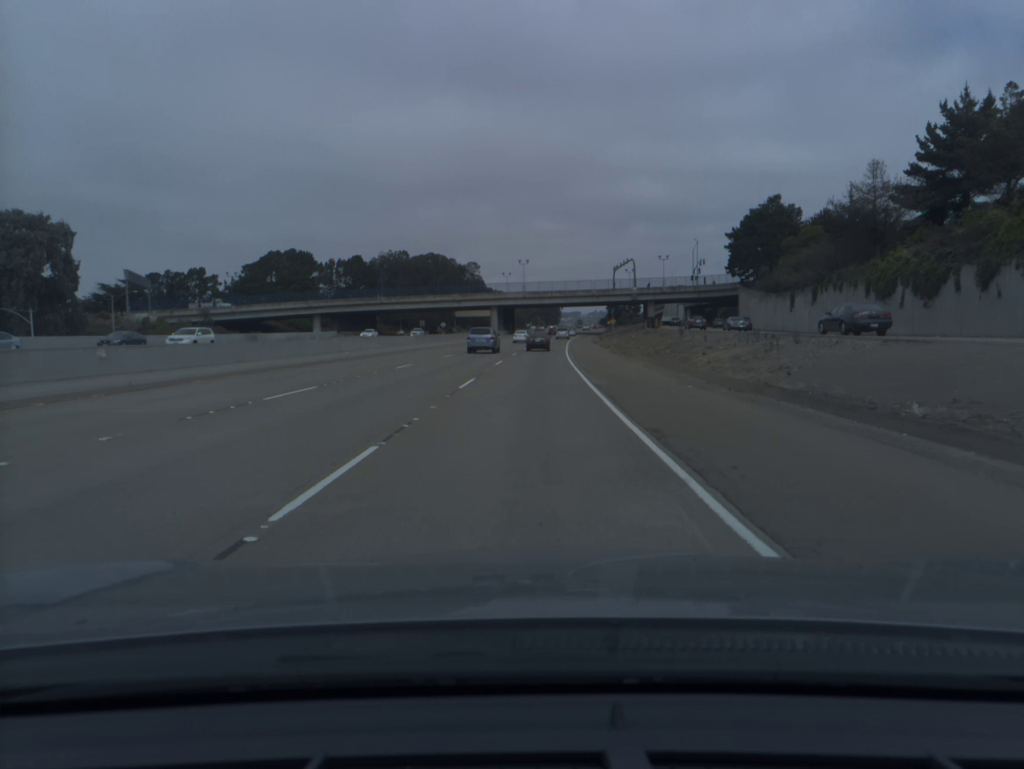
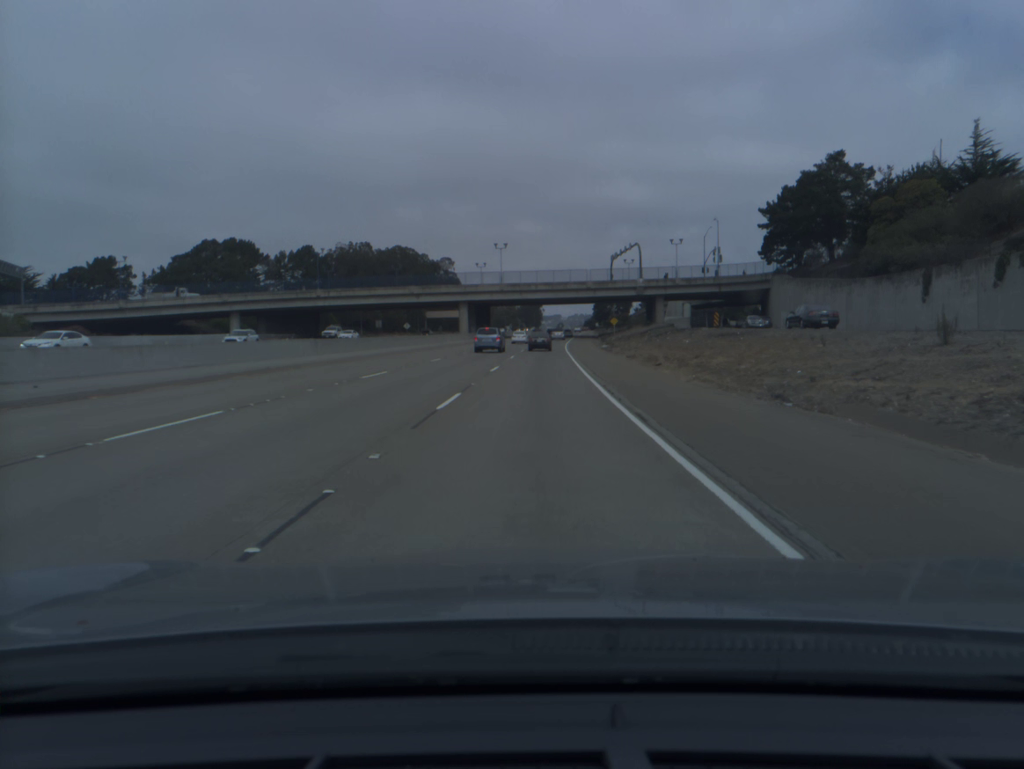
(+0.4, +34.7) m; +1°
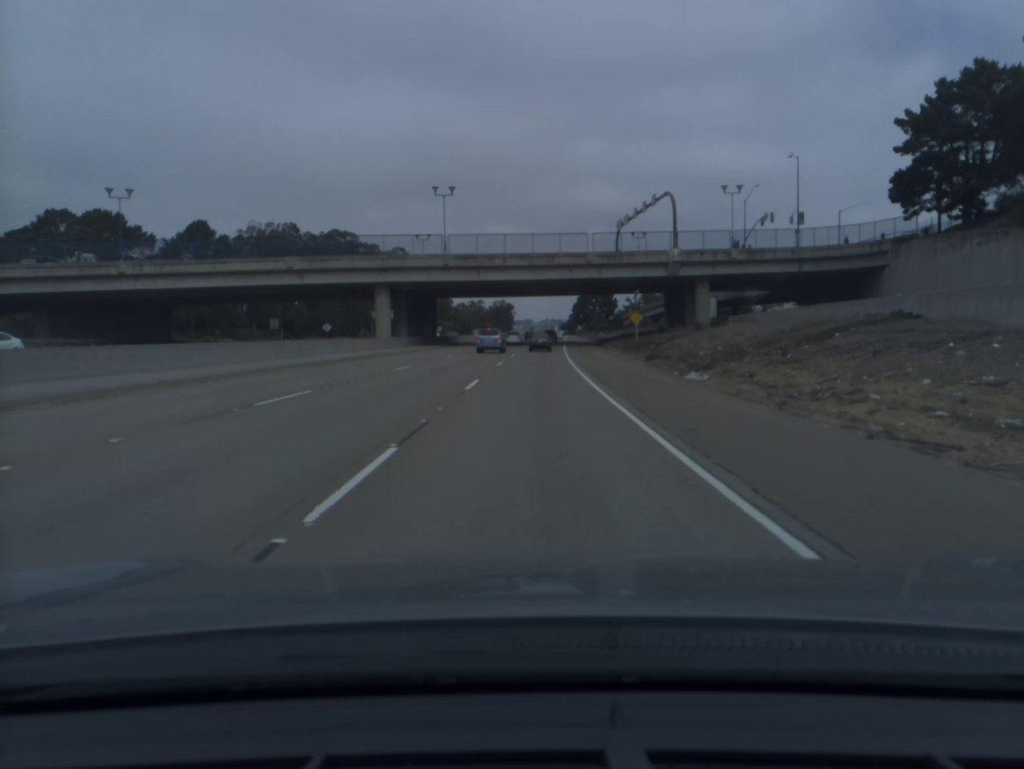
(+1.0, +52.2) m; +2°
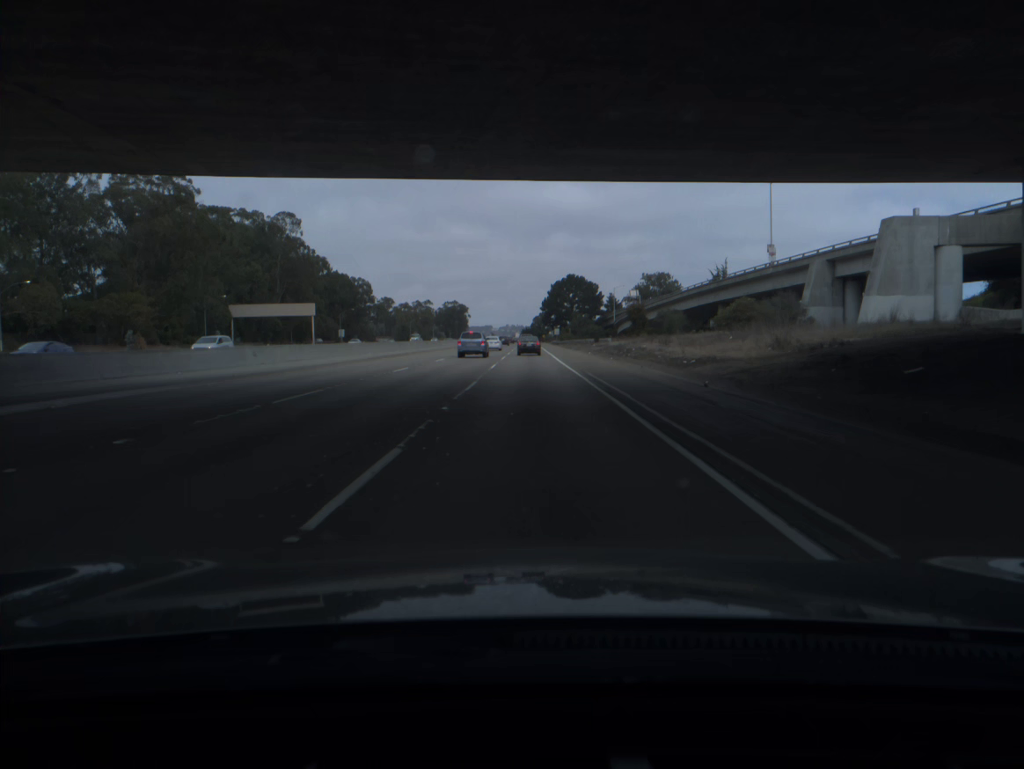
(+2.5, +87.1) m; +3°
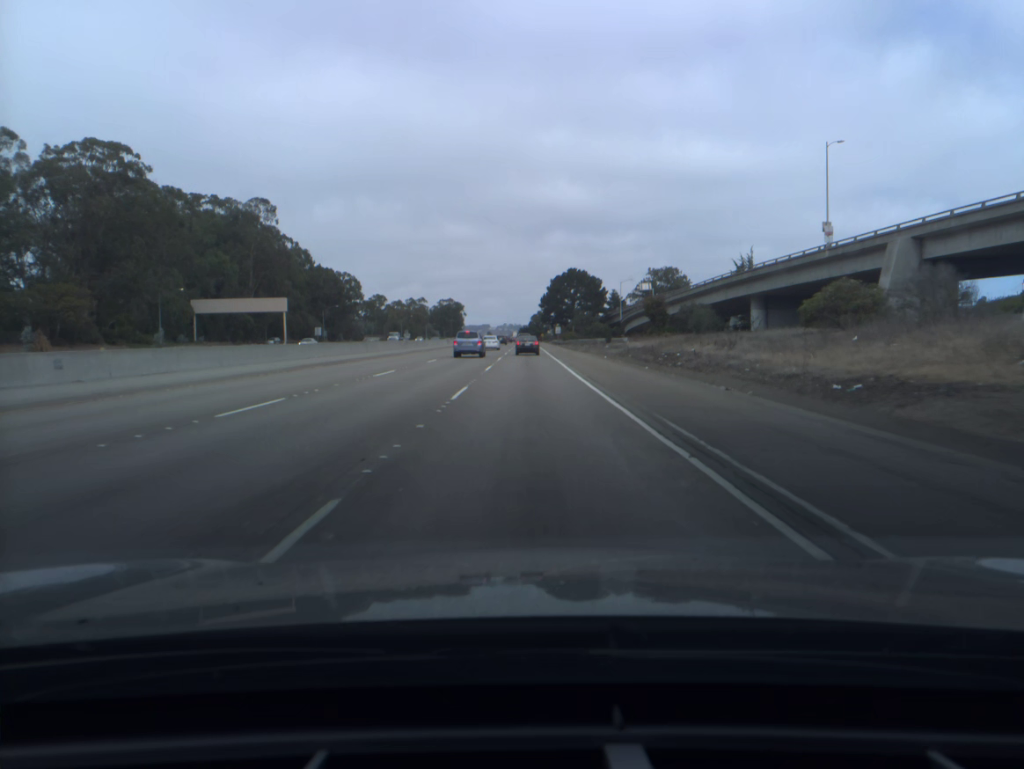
(+0.1, +17.3) m; 0°
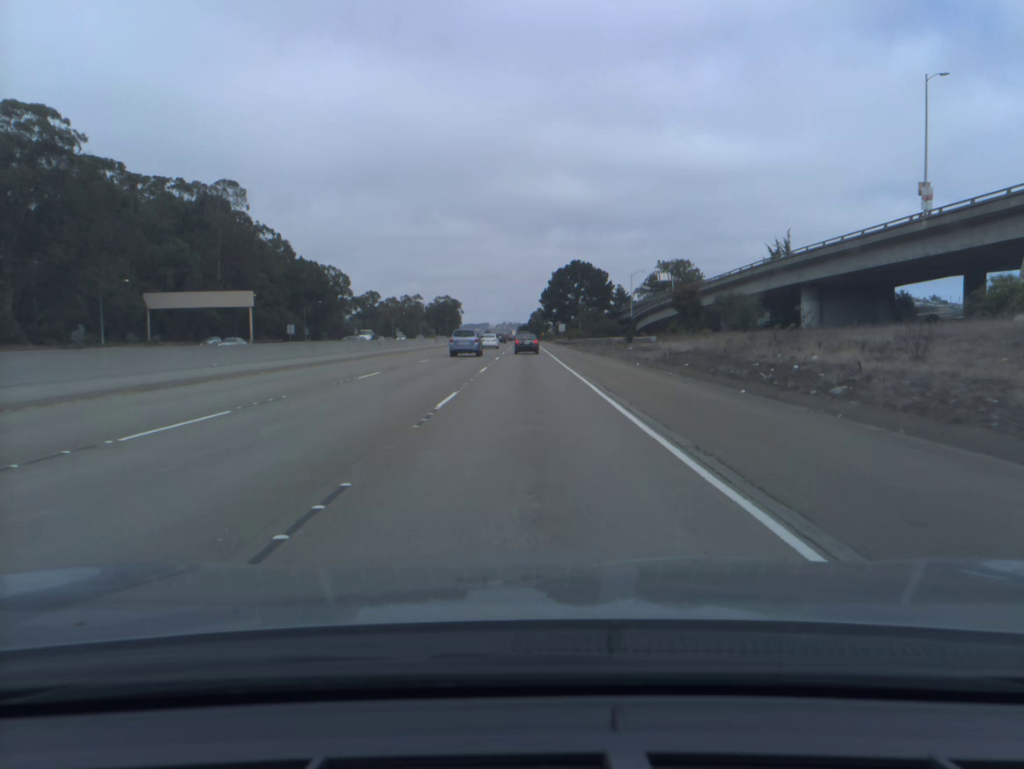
(0.0, +17.2) m; 0°
